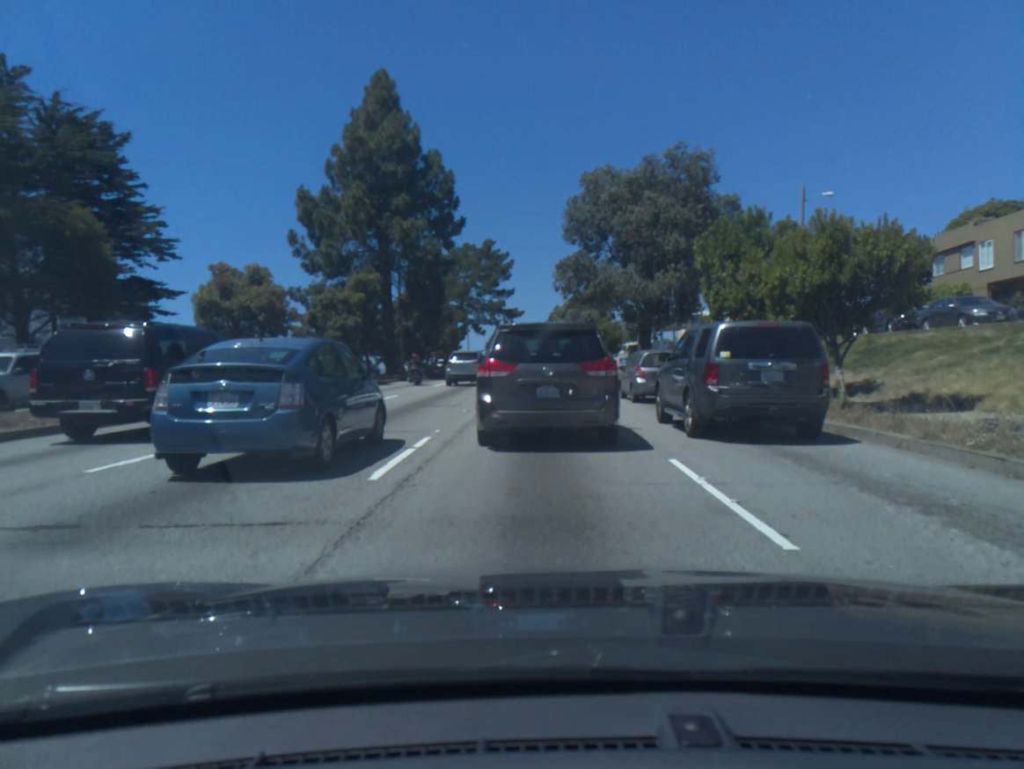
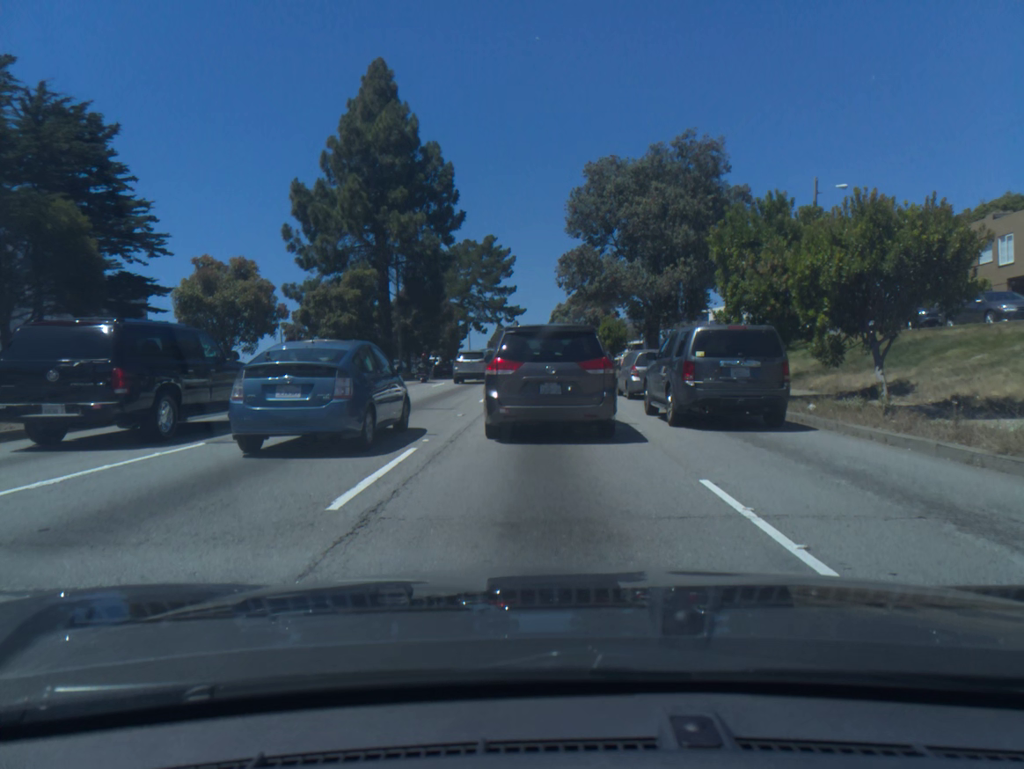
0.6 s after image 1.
(0.0, +1.6) m; 0°
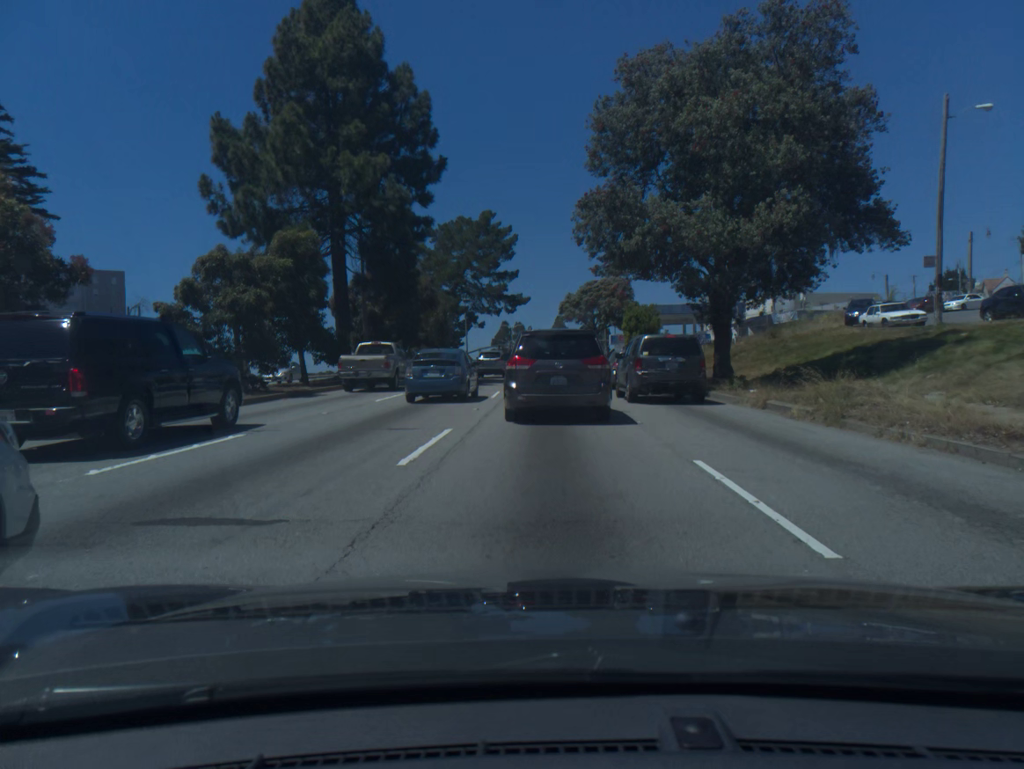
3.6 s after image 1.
(-0.3, +13.3) m; -2°
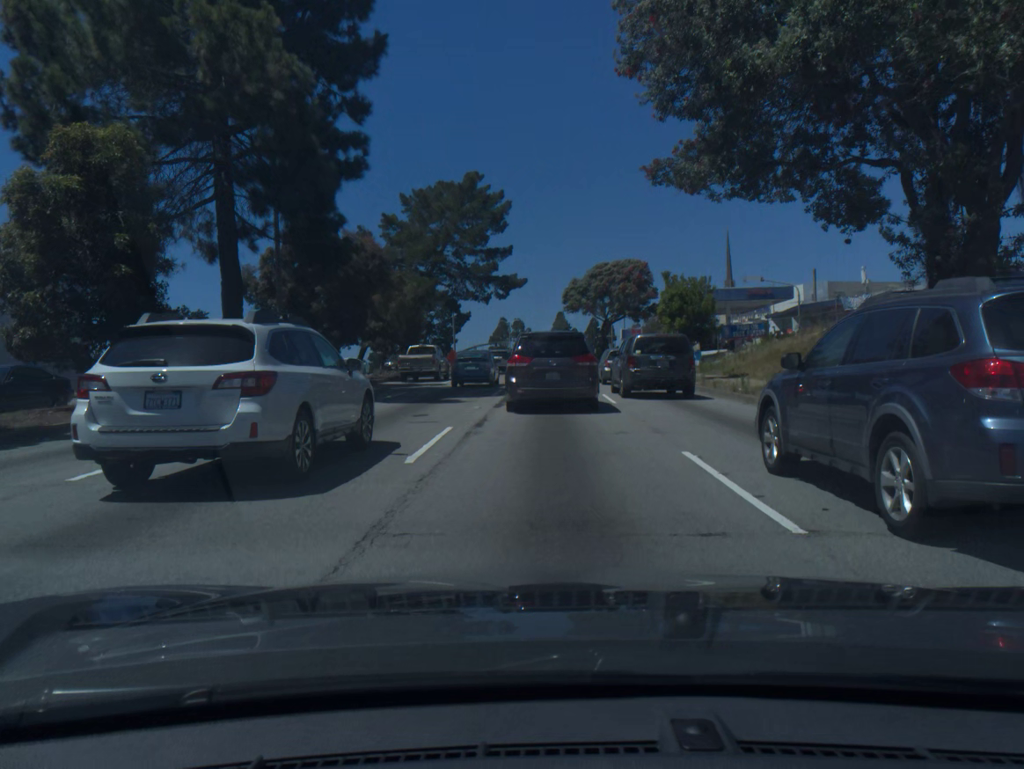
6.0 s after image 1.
(0.0, +14.5) m; 0°
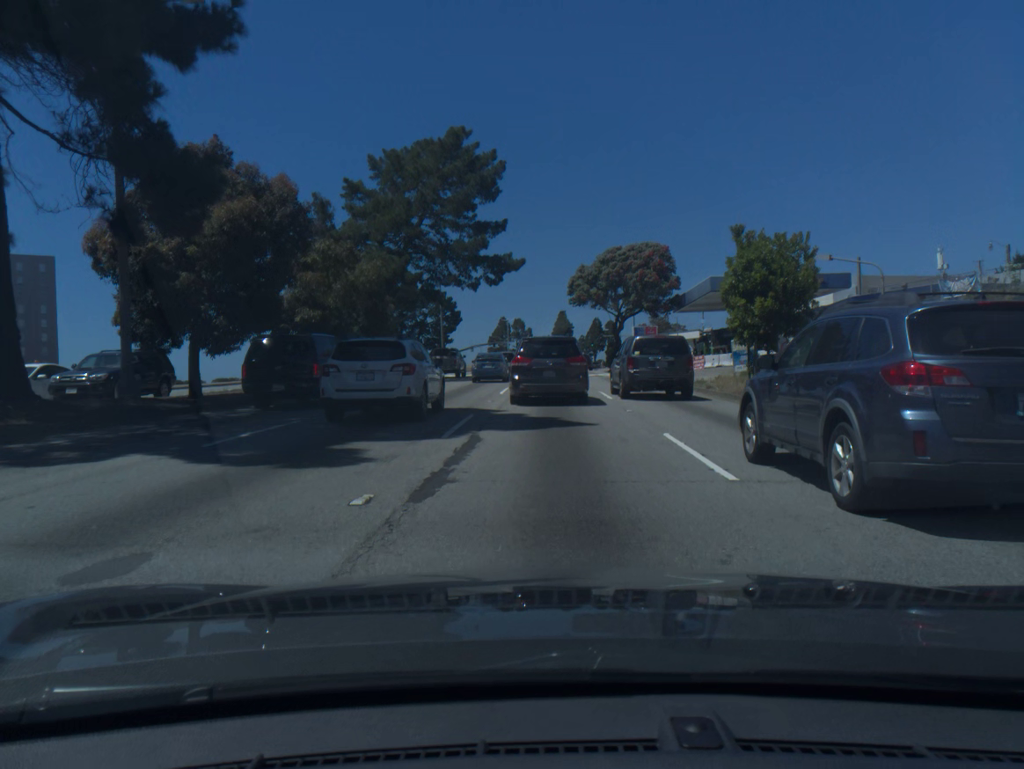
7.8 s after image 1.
(0.0, +11.7) m; 0°
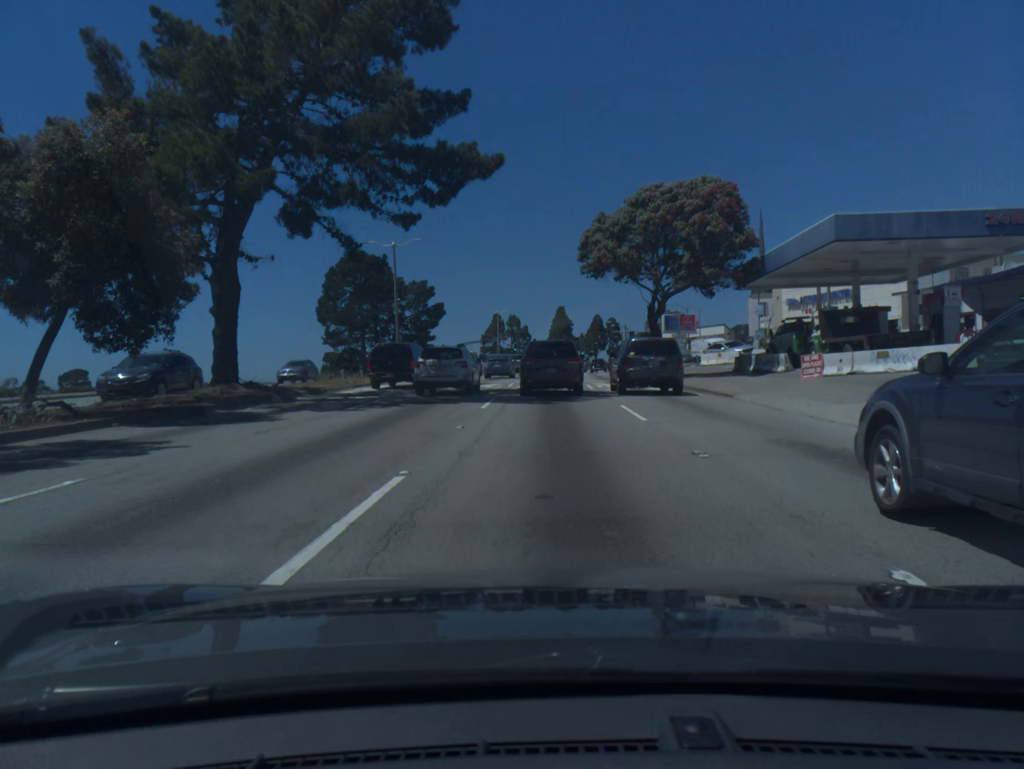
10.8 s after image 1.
(+0.1, +22.5) m; +1°
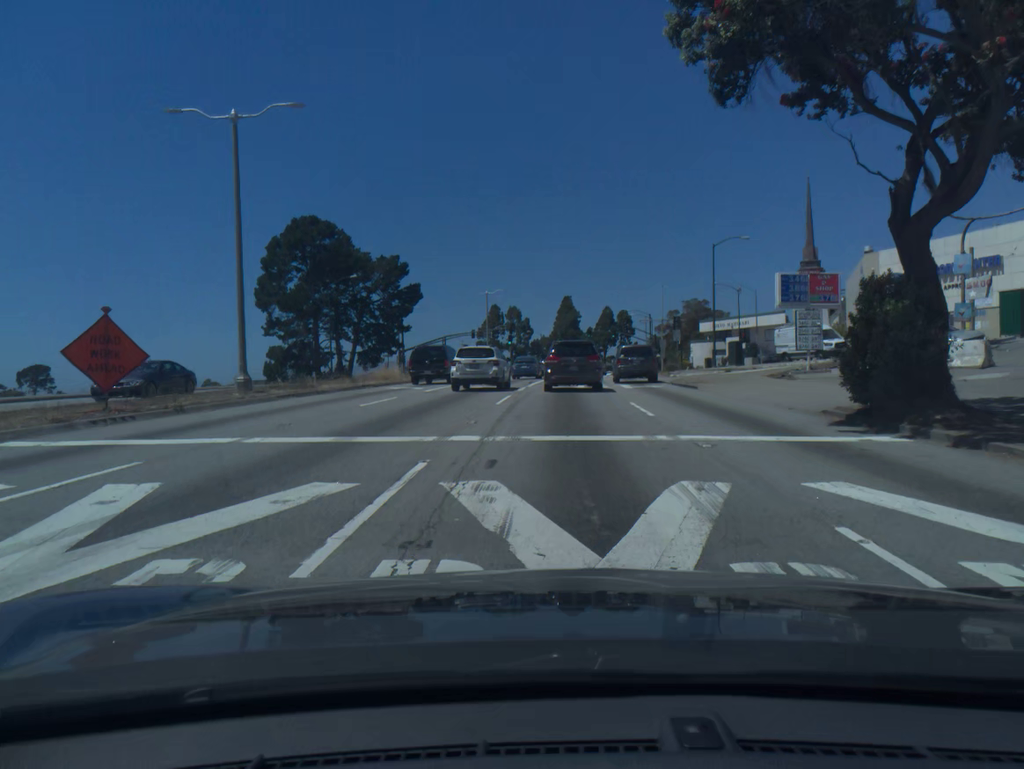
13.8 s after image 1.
(-0.2, +28.6) m; -1°
